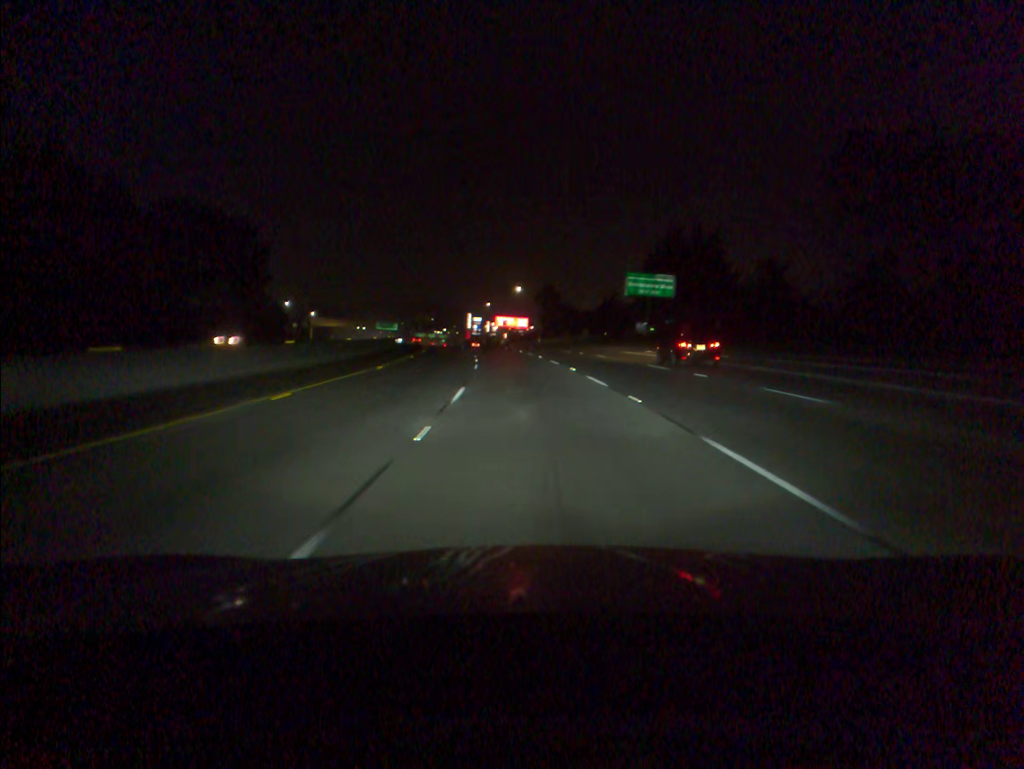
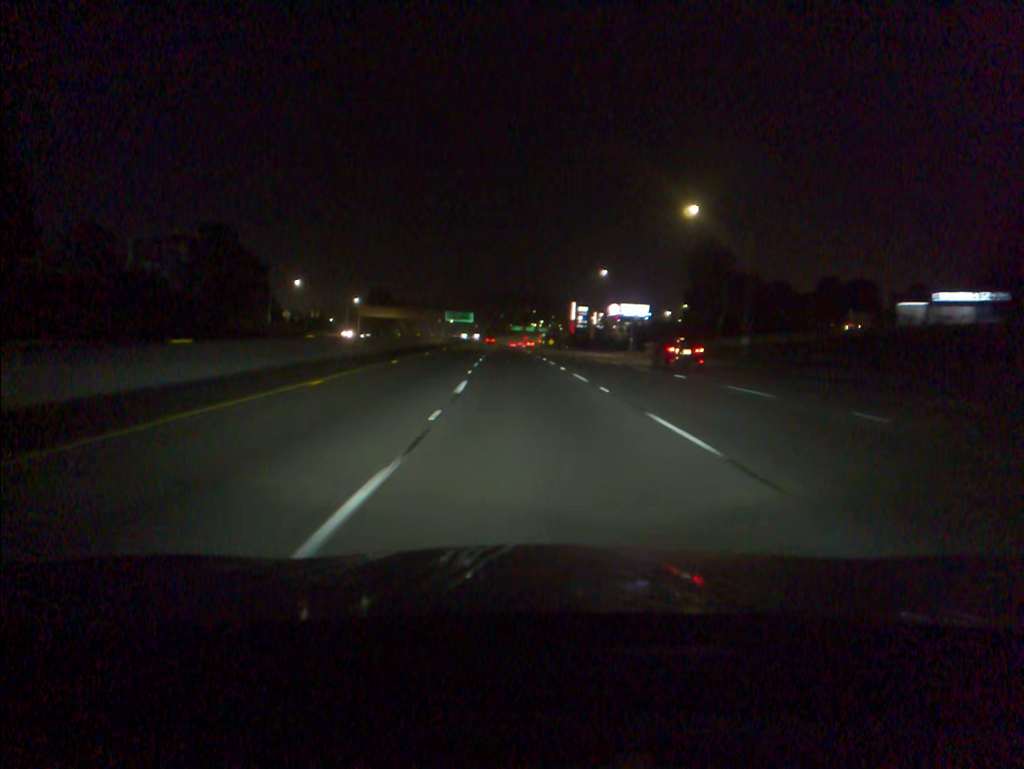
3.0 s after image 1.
(-5.8, +83.9) m; -8°
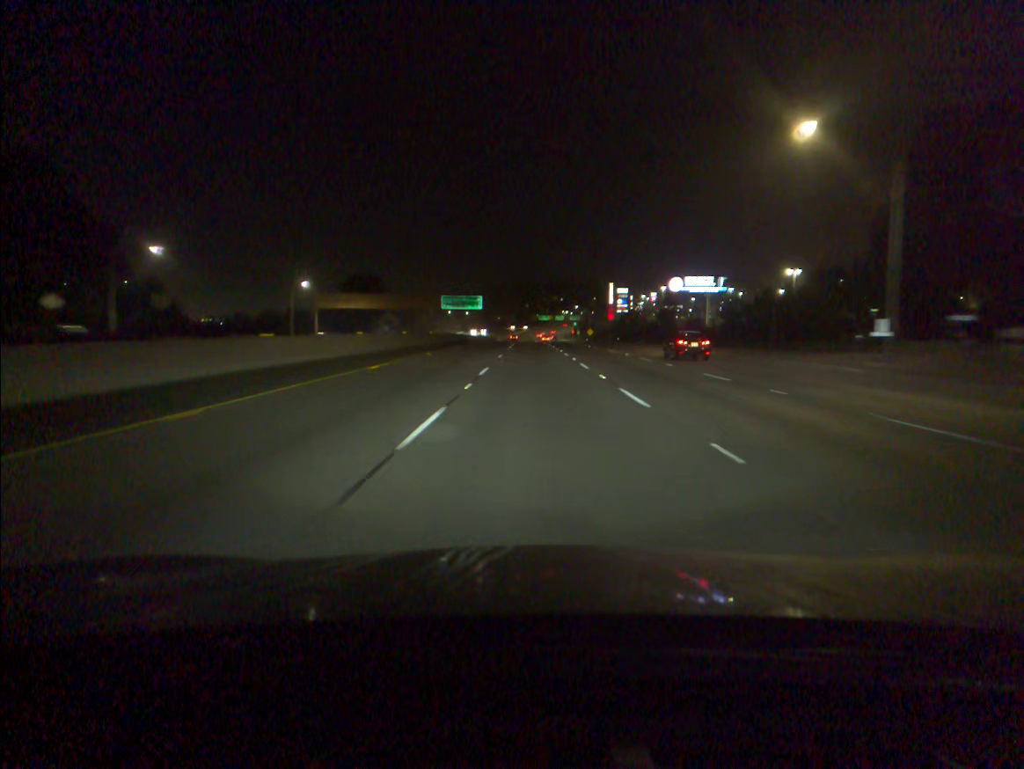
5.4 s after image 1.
(-1.9, +67.4) m; -2°
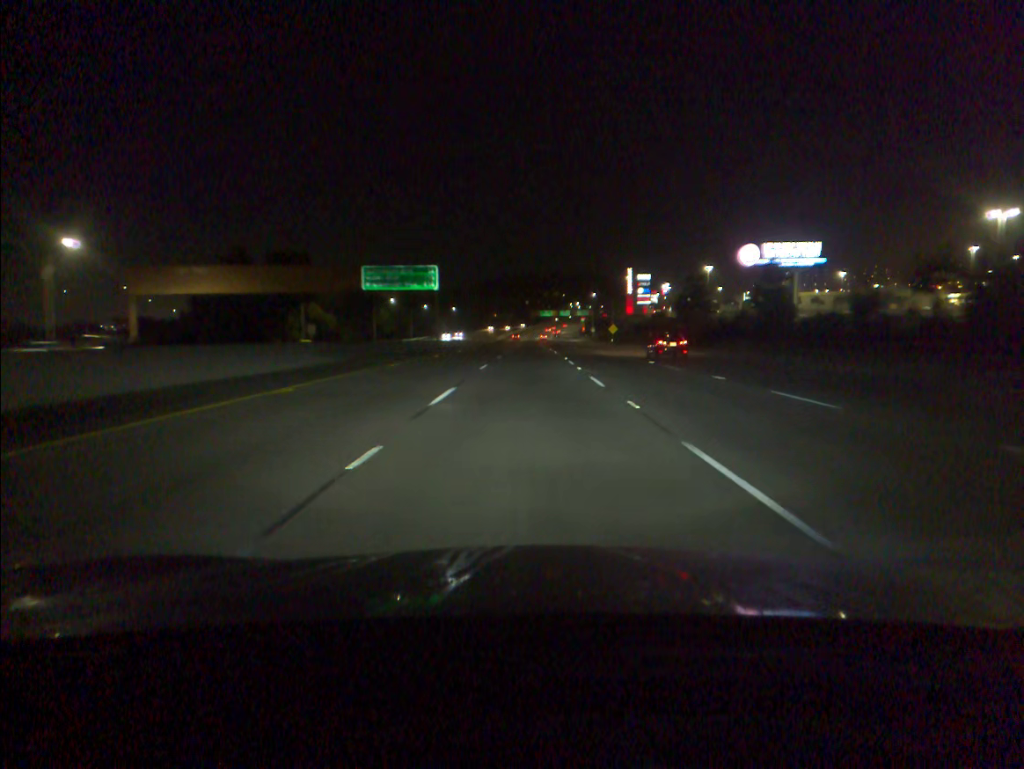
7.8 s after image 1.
(+0.1, +67.5) m; 0°
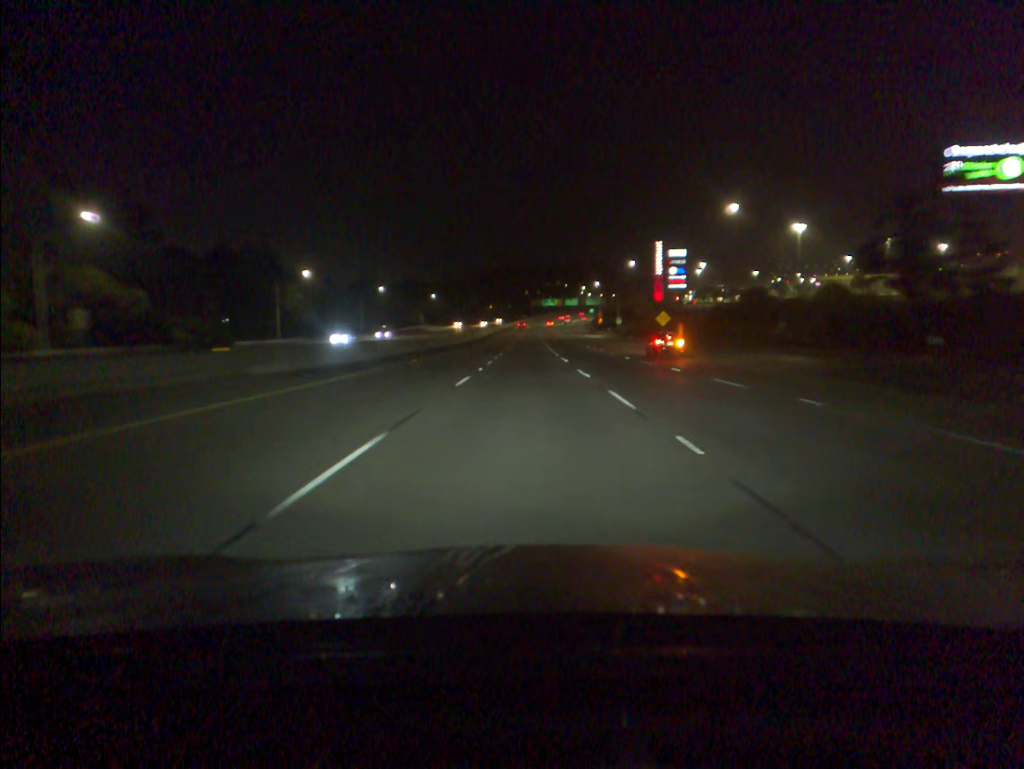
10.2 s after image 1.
(+0.1, +67.4) m; 0°
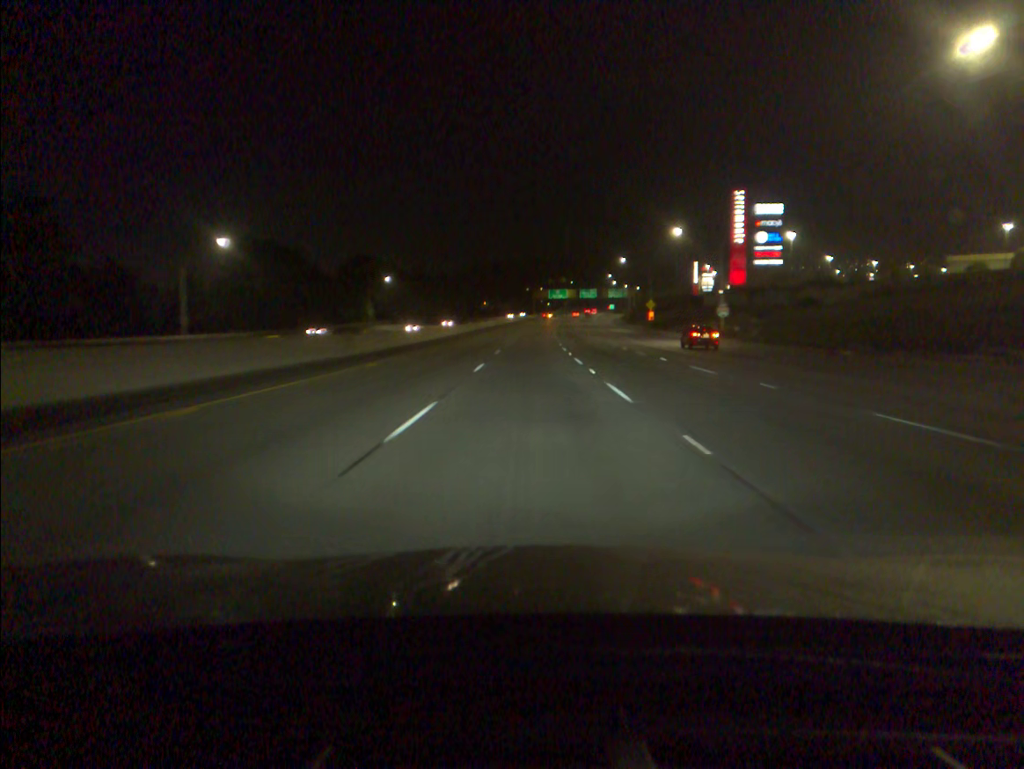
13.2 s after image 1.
(-0.2, +84.0) m; 0°
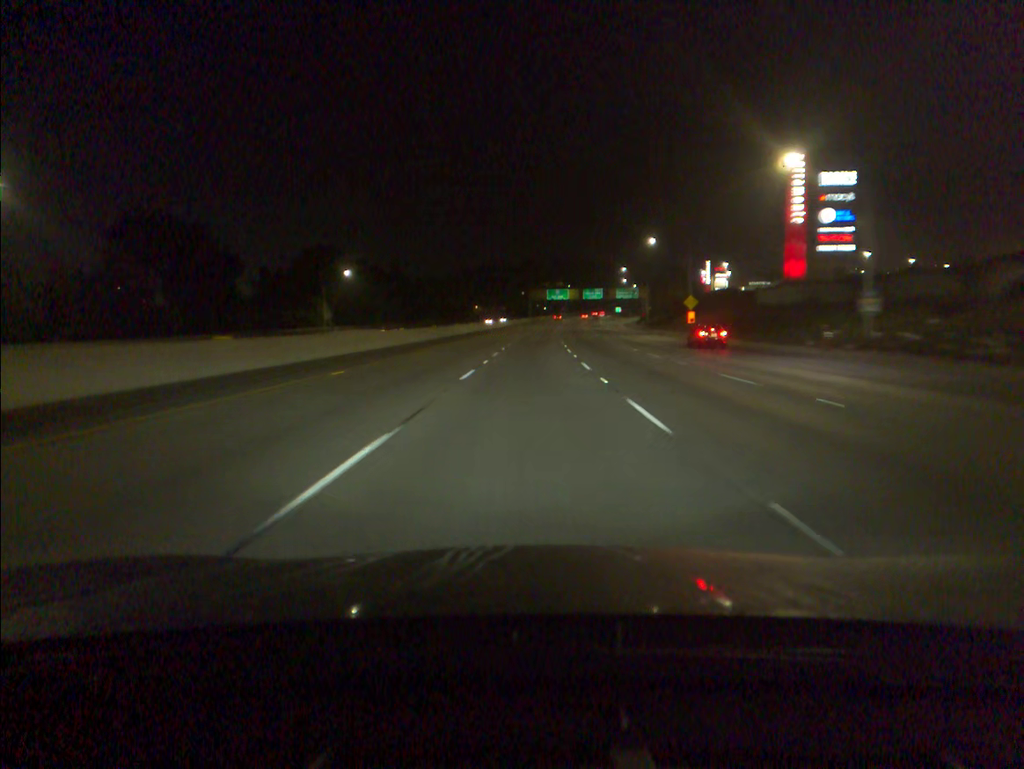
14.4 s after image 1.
(+0.1, +33.4) m; 0°
